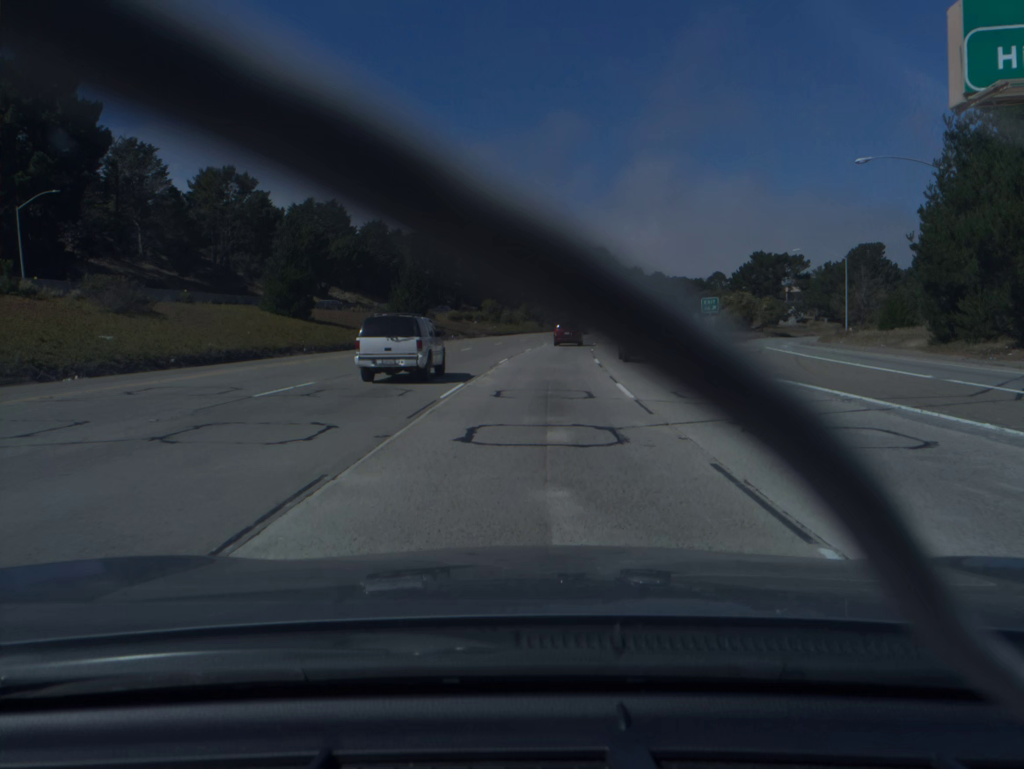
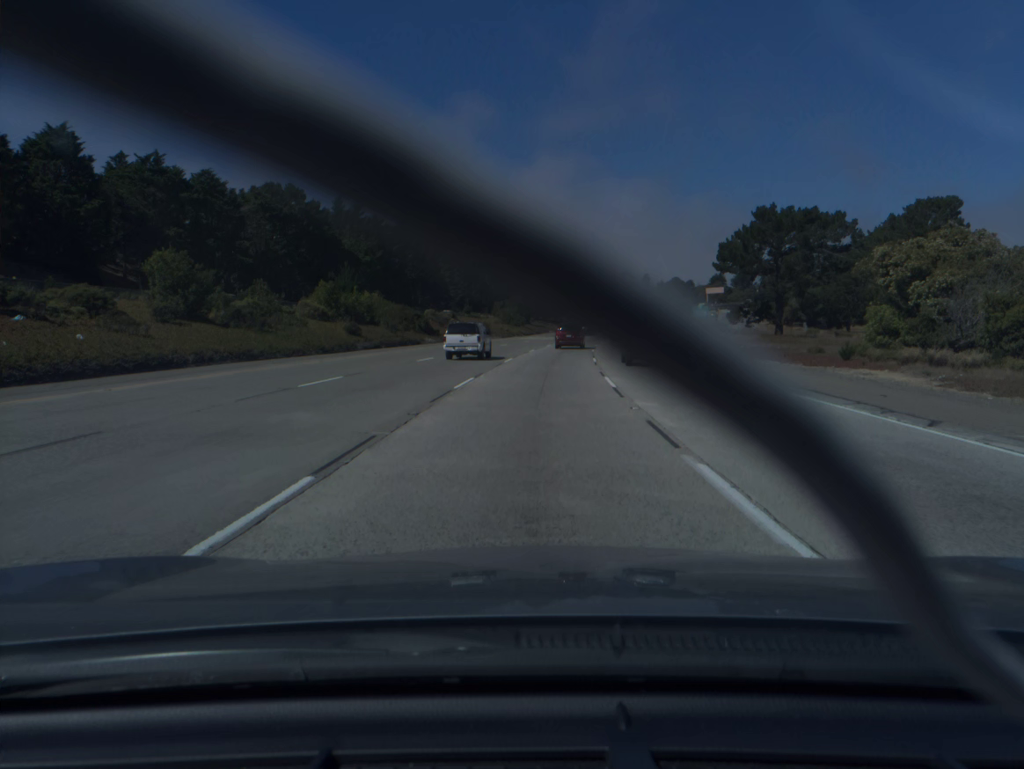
(+5.9, +84.0) m; +8°
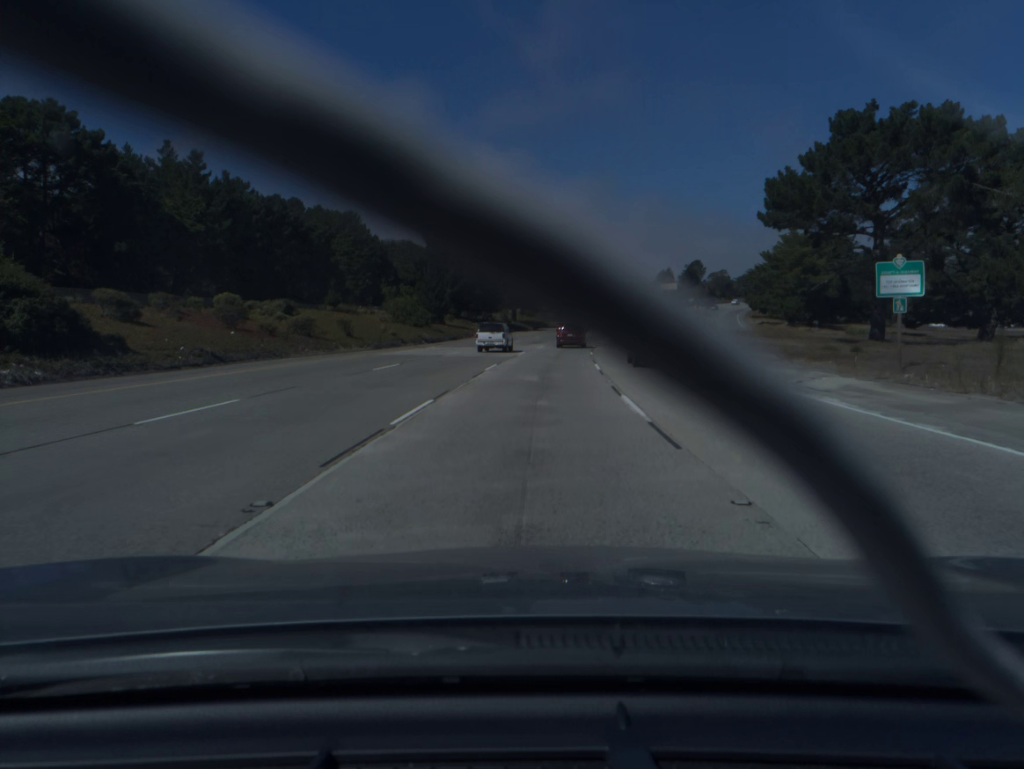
(+2.2, +50.2) m; +5°
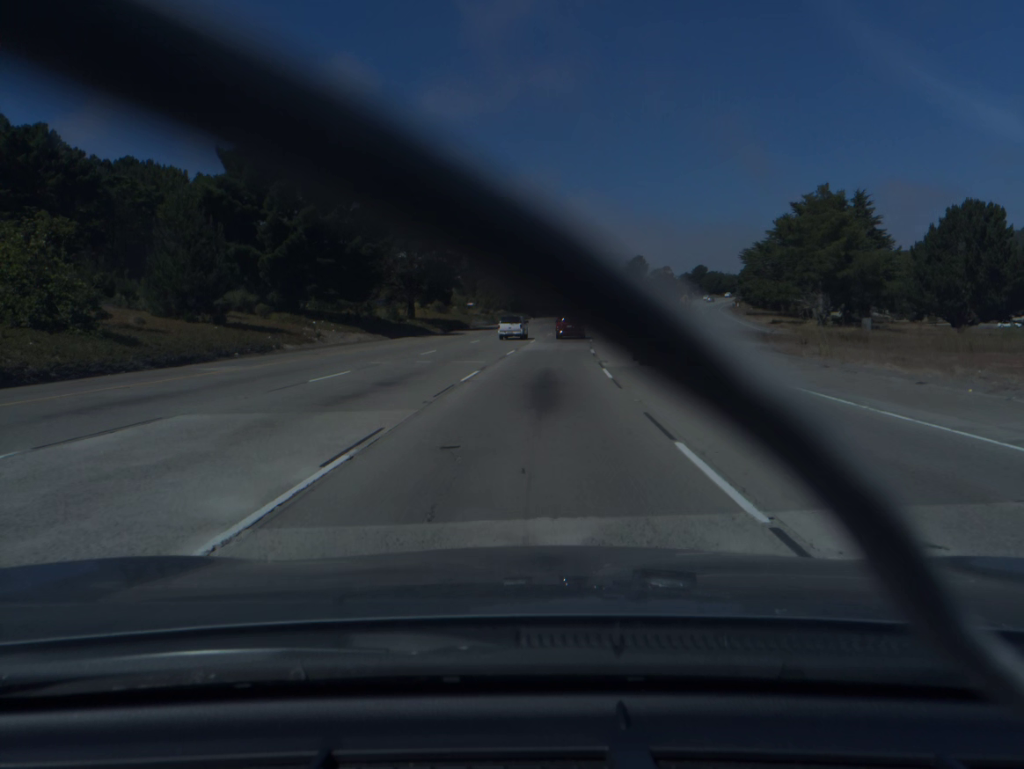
(+2.0, +50.1) m; +5°
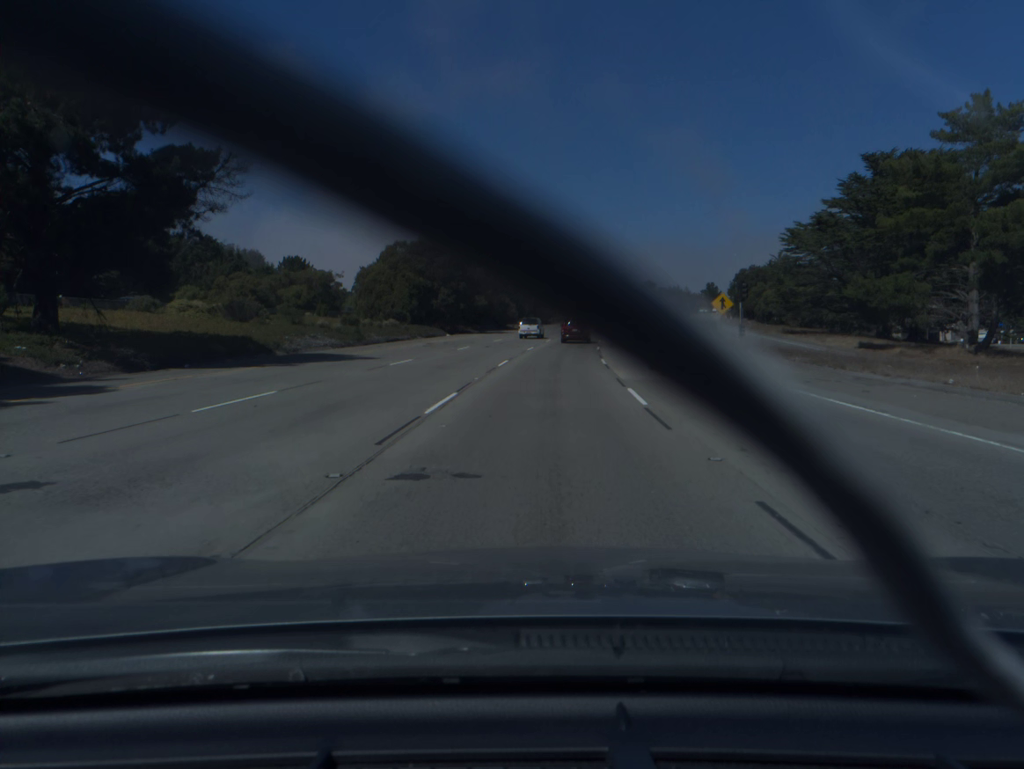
(+1.9, +50.0) m; +5°
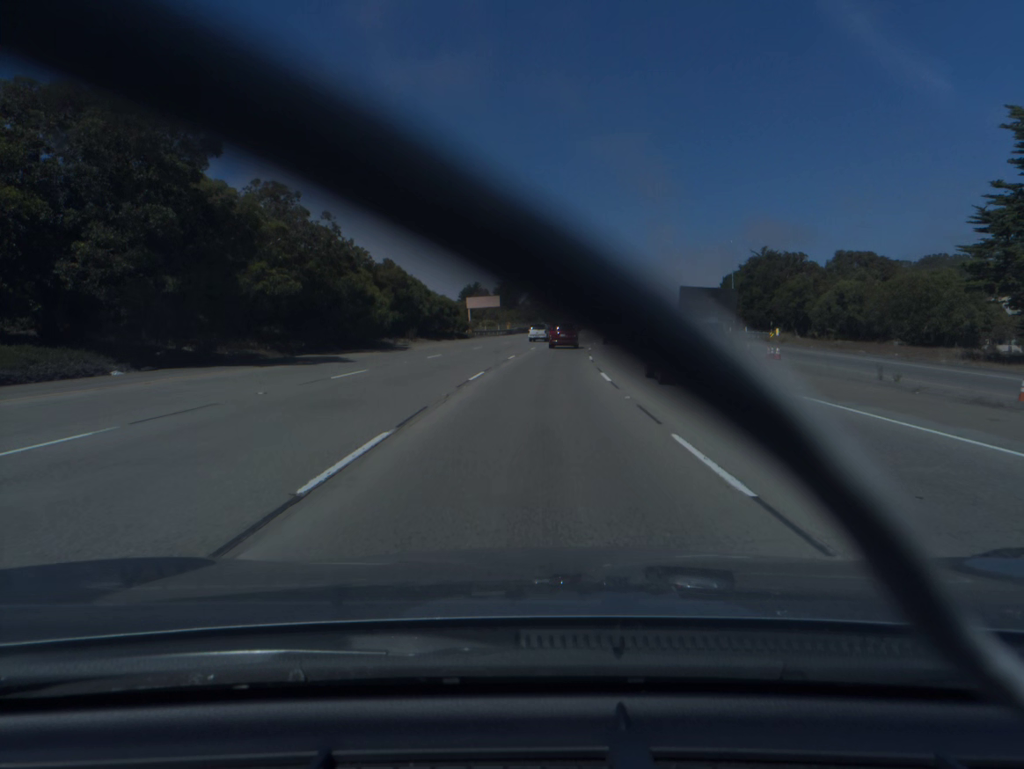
(+2.3, +49.6) m; +5°
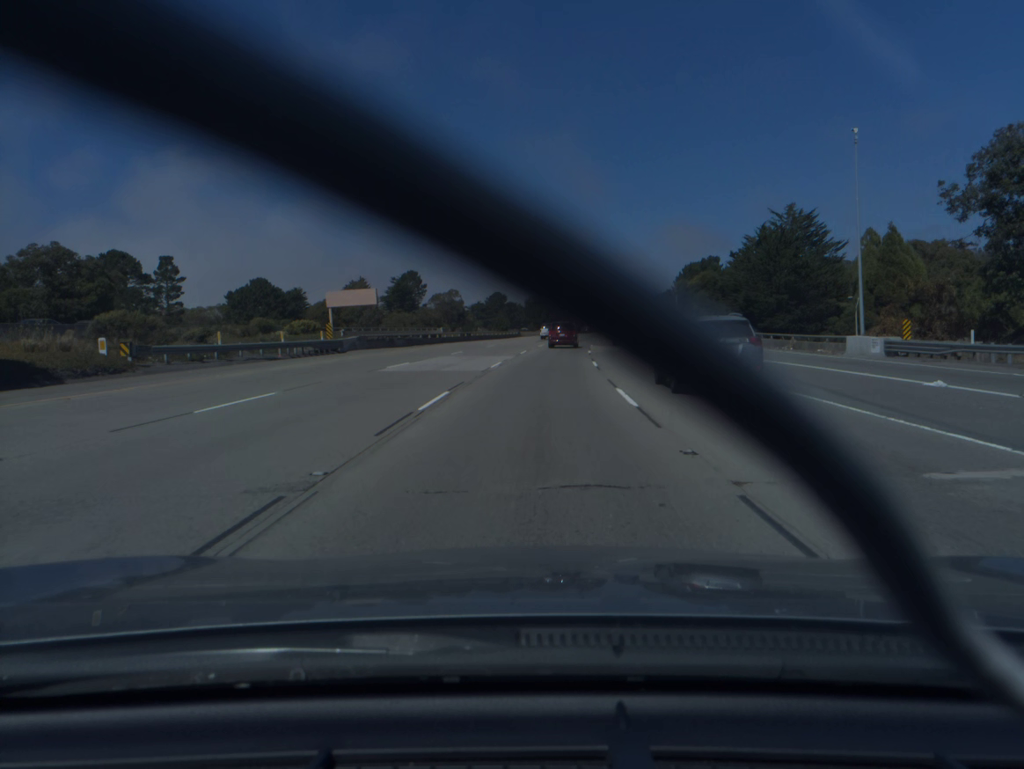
(+3.4, +65.4) m; +6°
